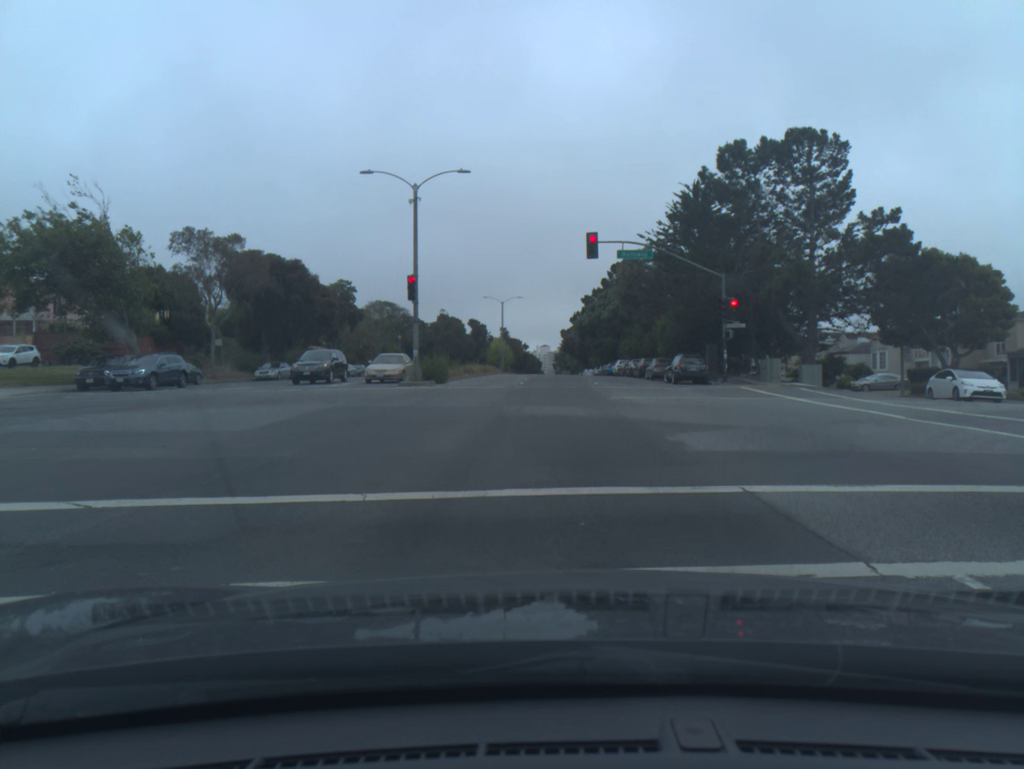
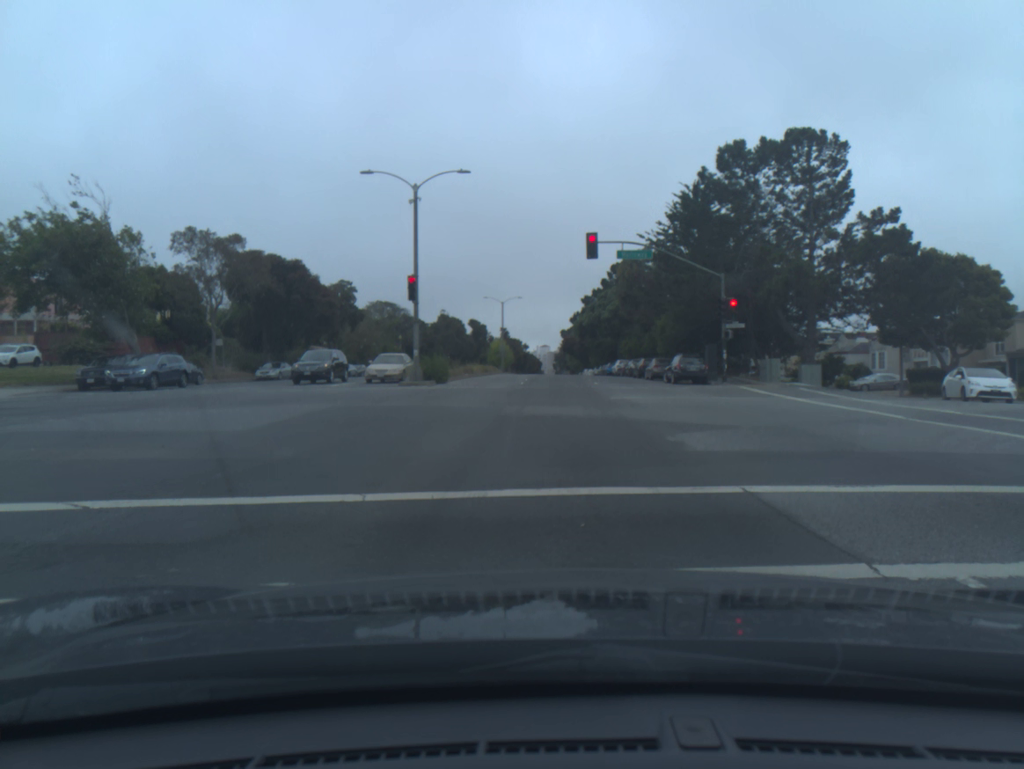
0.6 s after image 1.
(0.0, 0.0) m; 0°
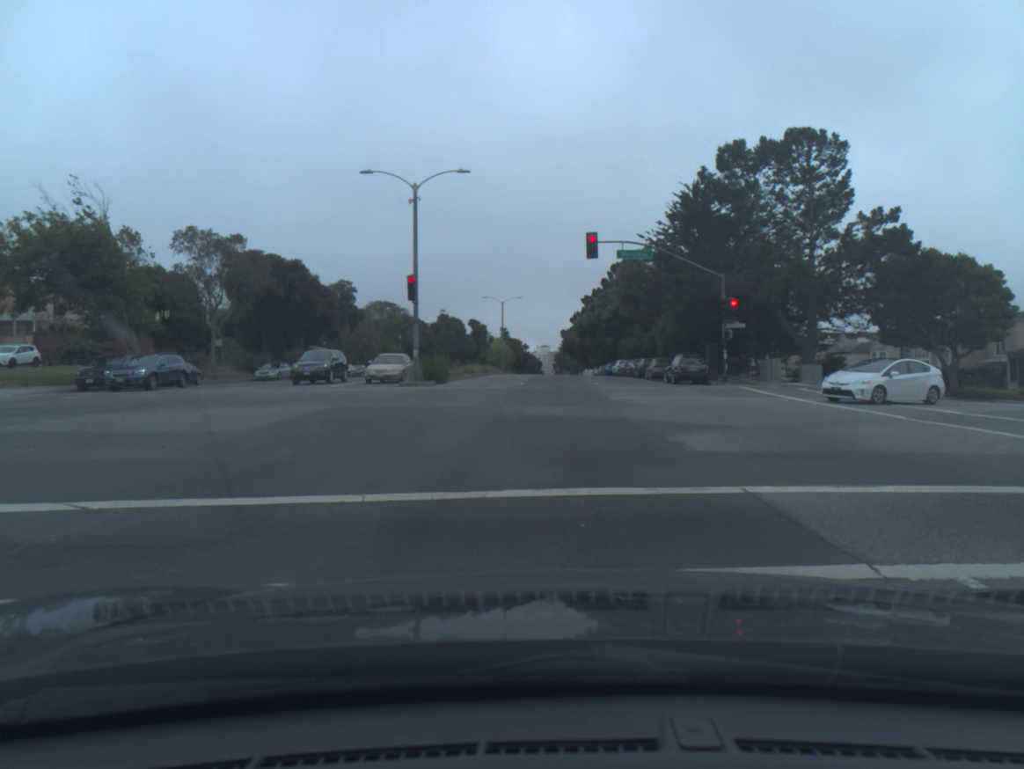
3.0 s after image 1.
(0.0, 0.0) m; 0°
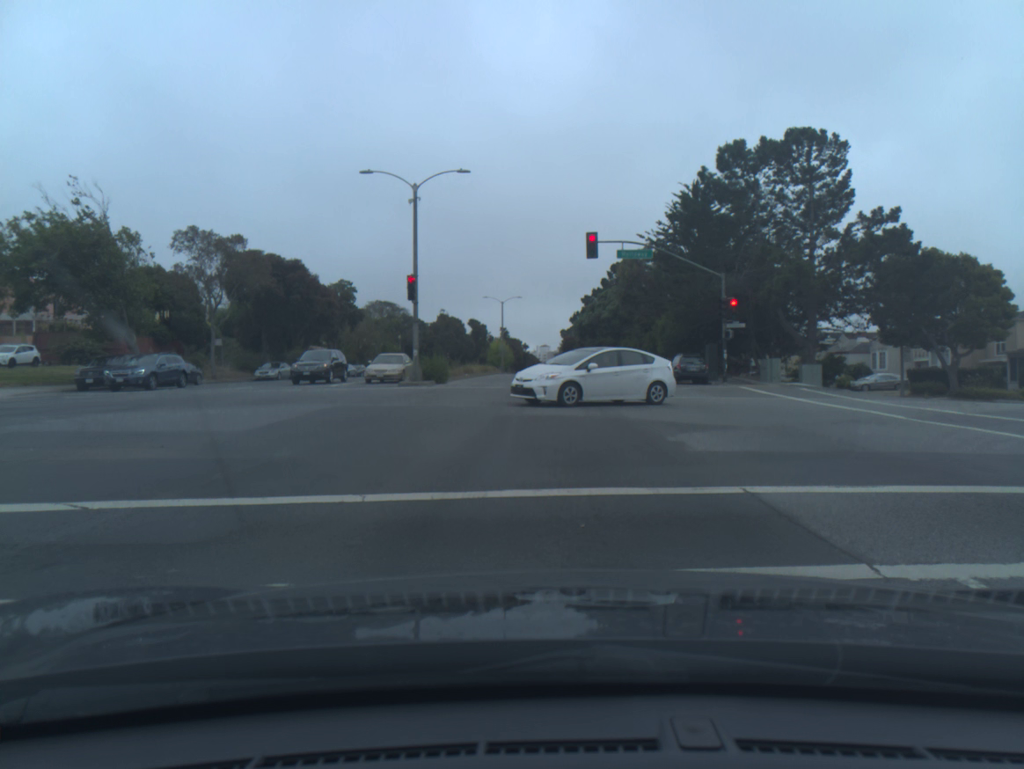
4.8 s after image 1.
(0.0, 0.0) m; 0°
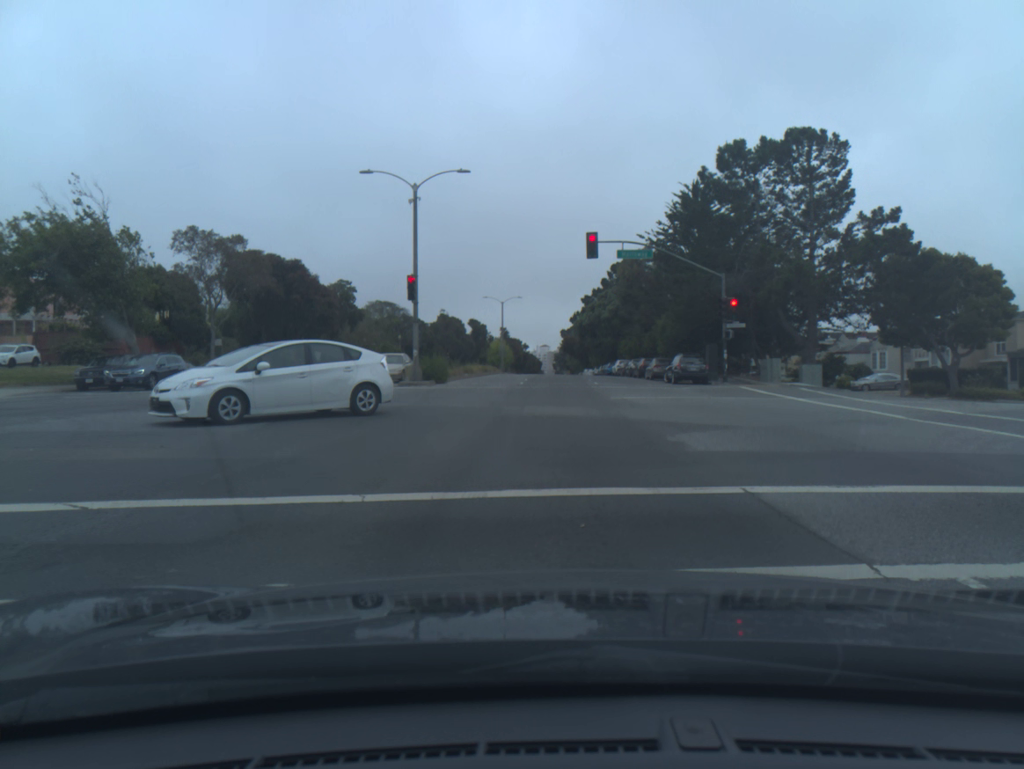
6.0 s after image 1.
(0.0, 0.0) m; 0°
